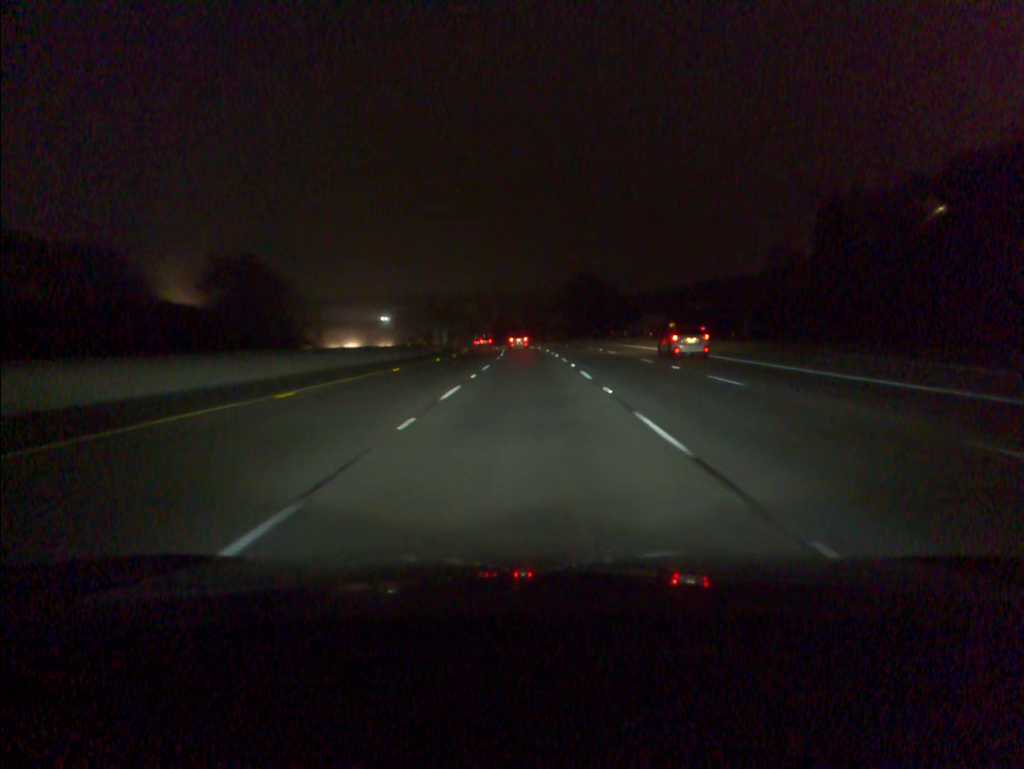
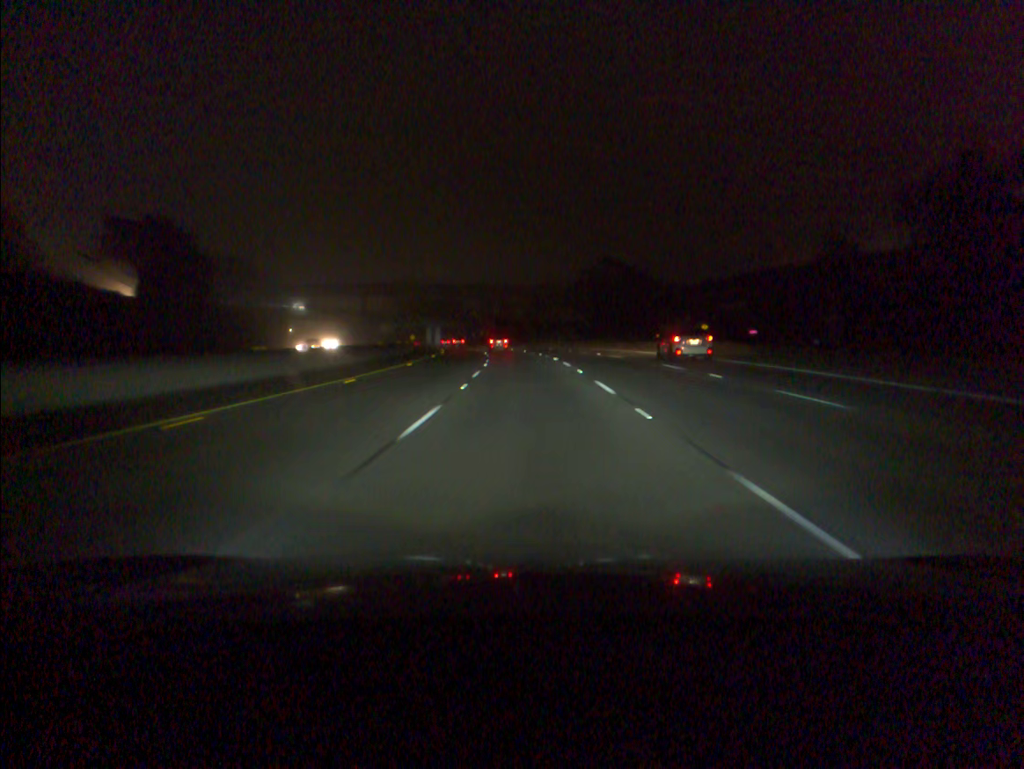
(-0.1, +35.2) m; 0°
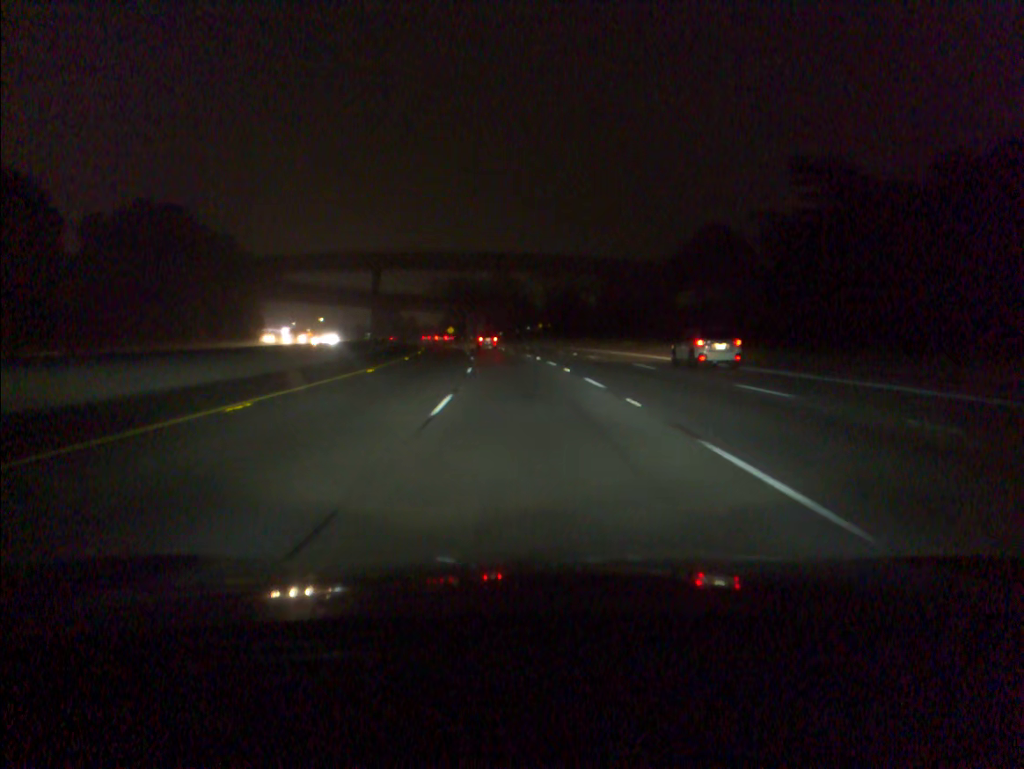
(-2.4, +70.2) m; -5°
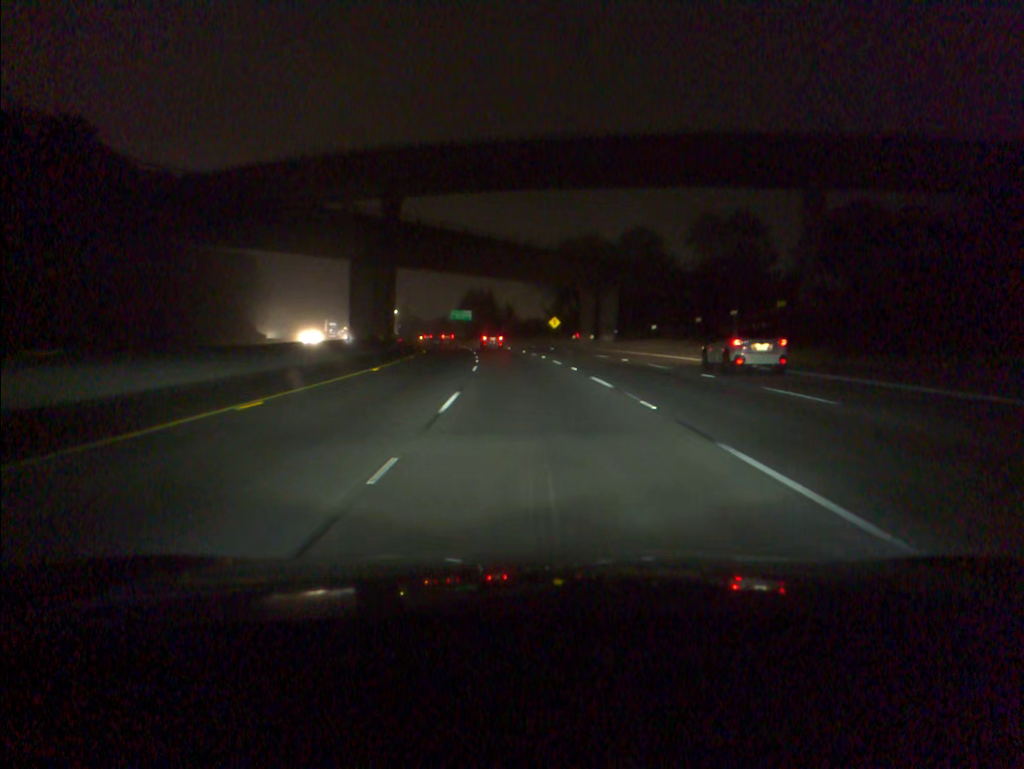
(-6.6, +87.6) m; -8°
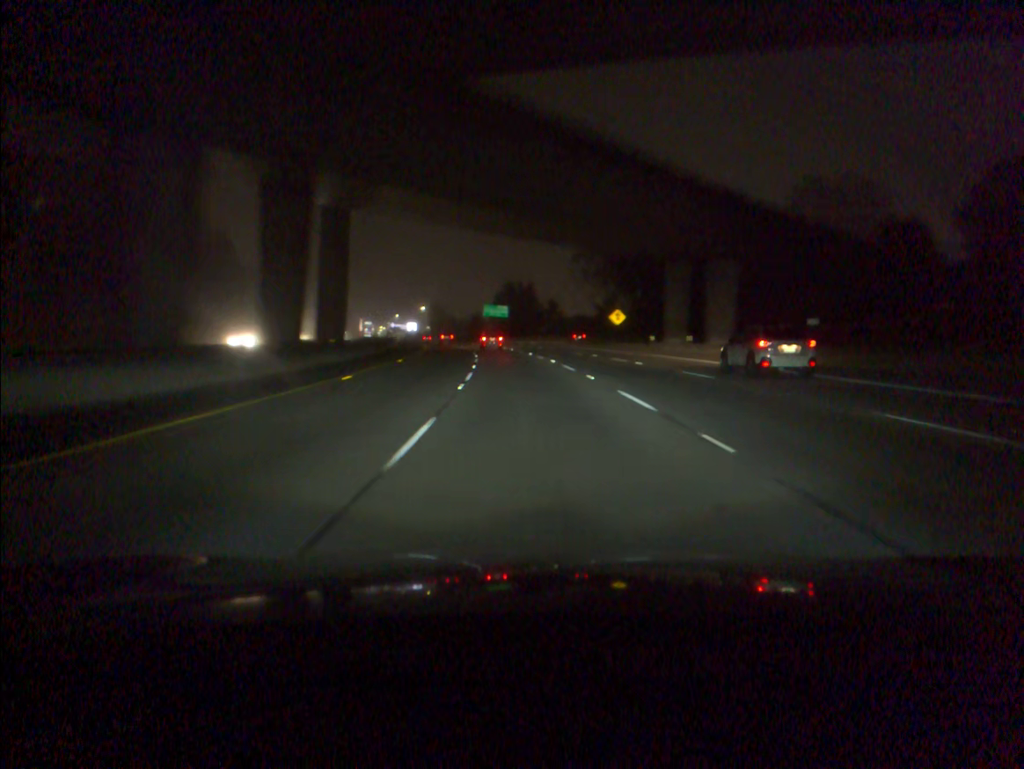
(-0.9, +34.7) m; -3°
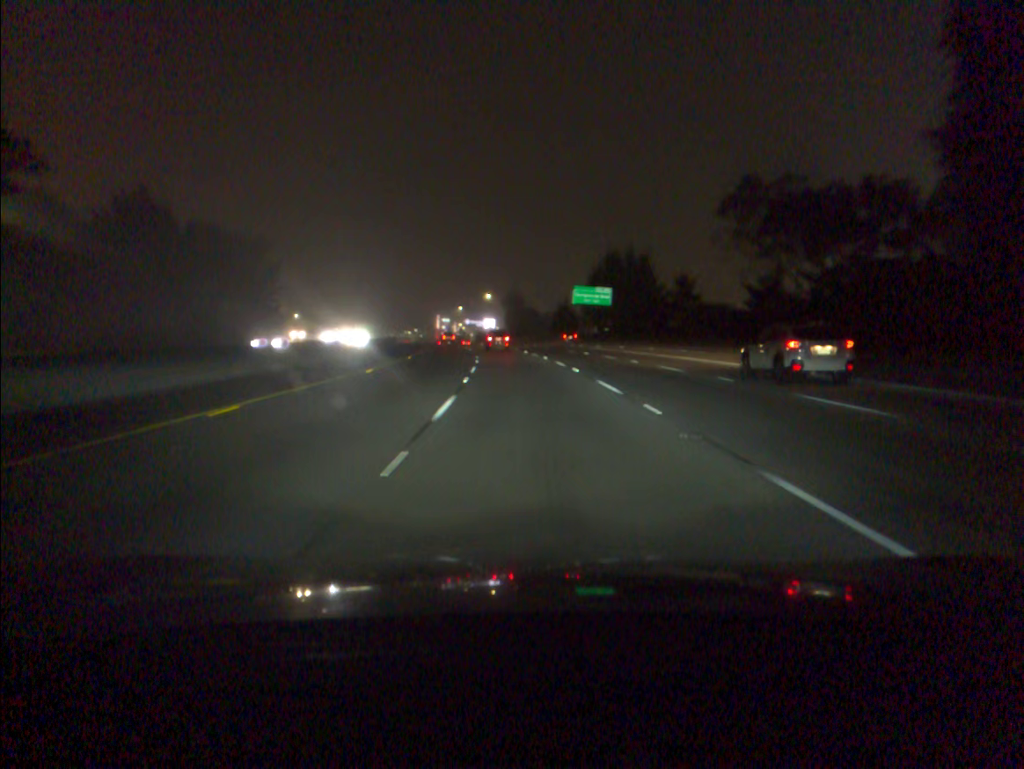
(-4.0, +68.8) m; -7°
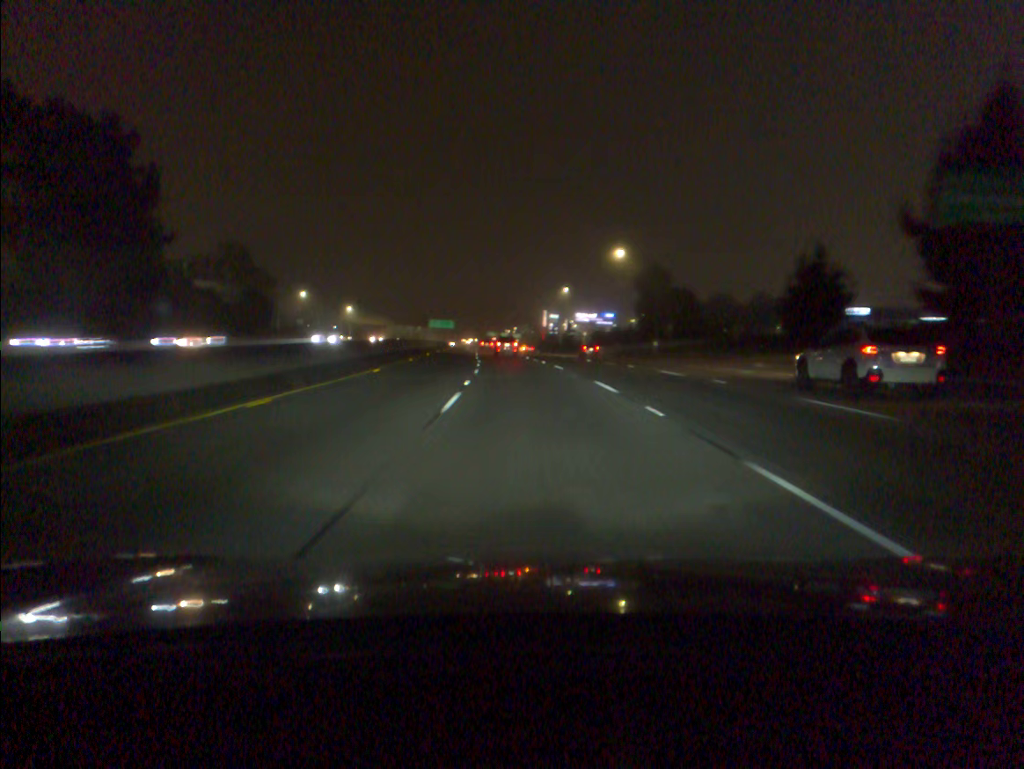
(-6.0, +86.2) m; -8°
